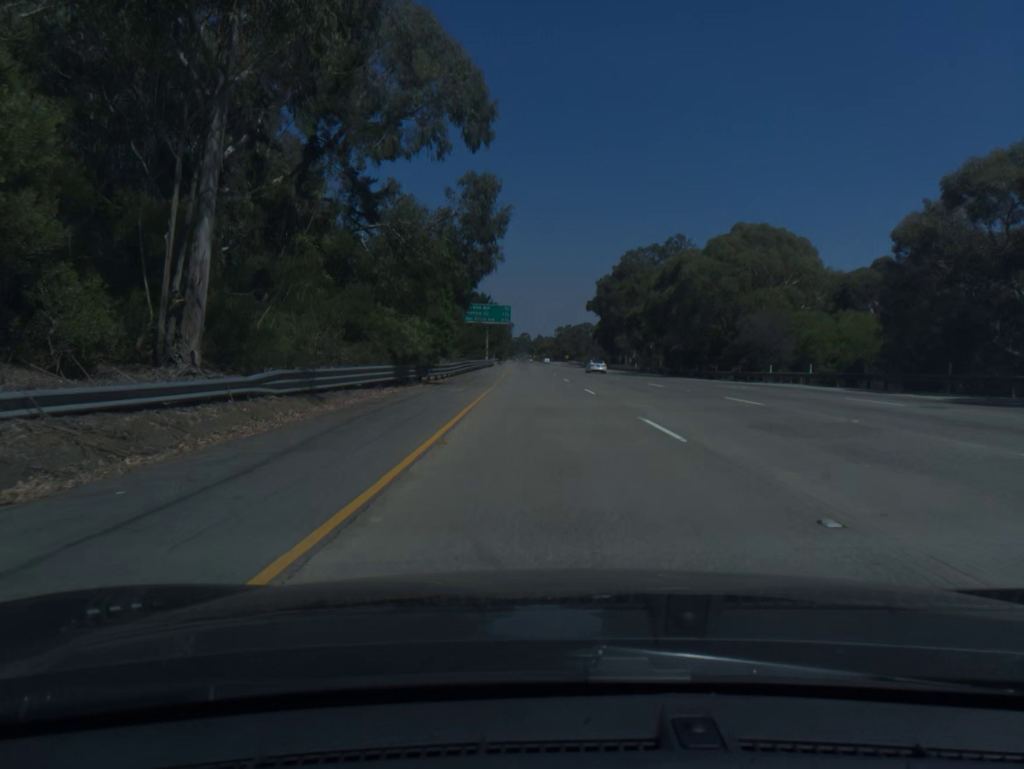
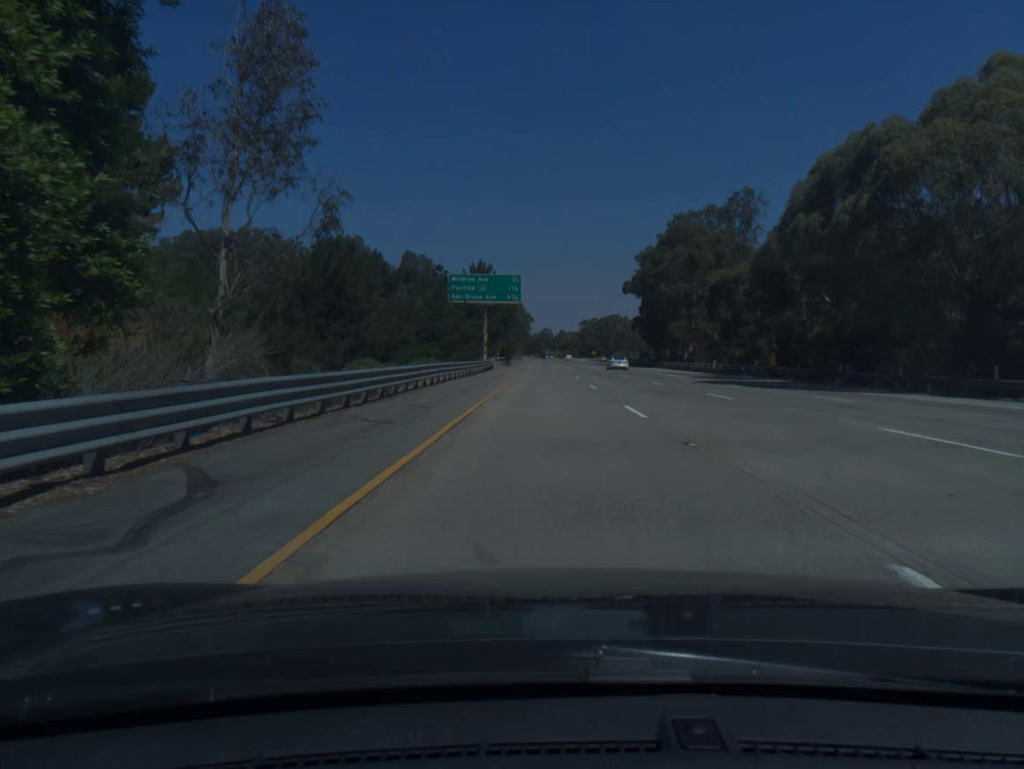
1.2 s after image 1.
(-0.6, +39.6) m; -2°
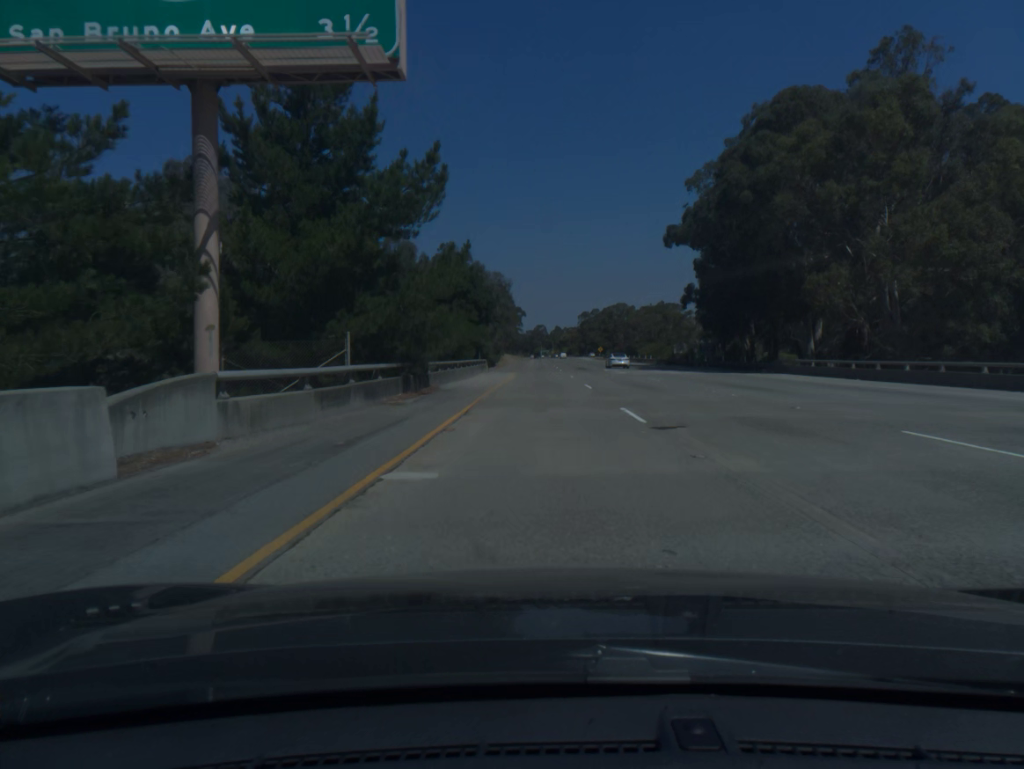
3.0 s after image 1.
(+0.1, +59.5) m; 0°
